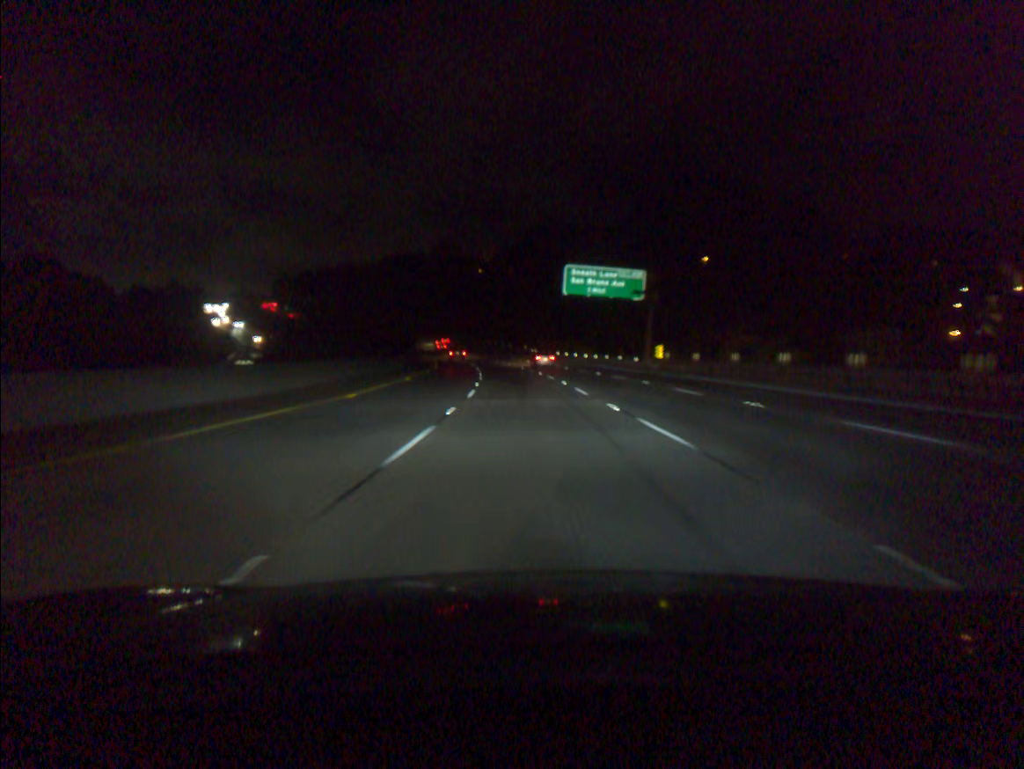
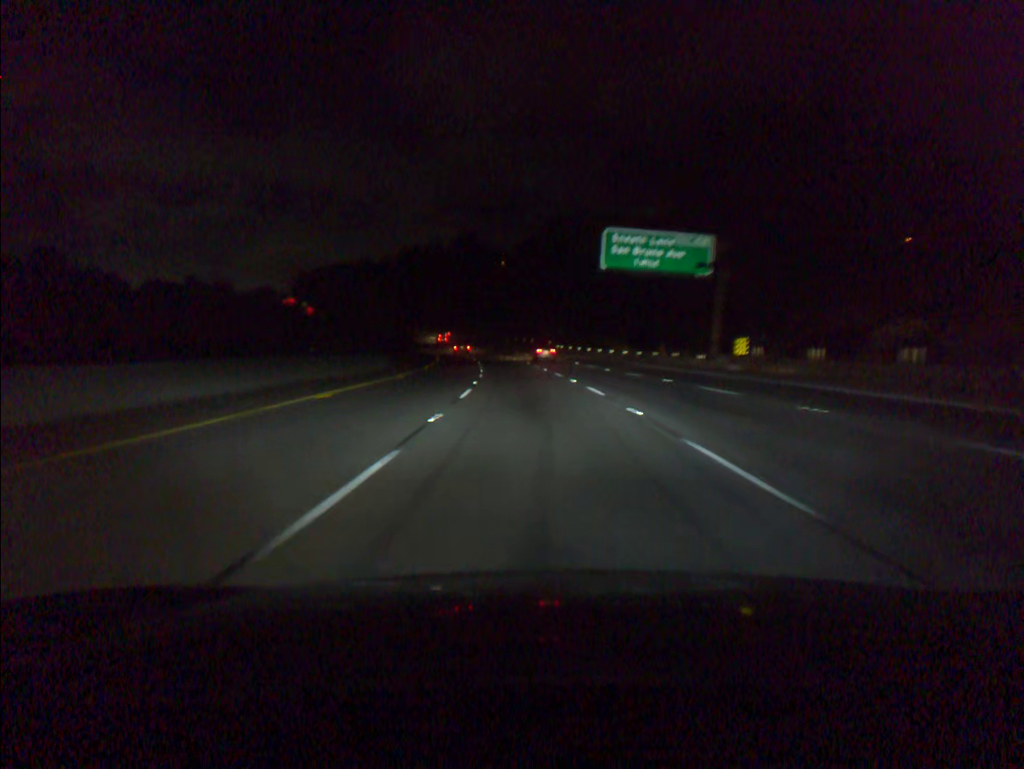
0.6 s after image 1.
(-0.3, +18.5) m; -2°
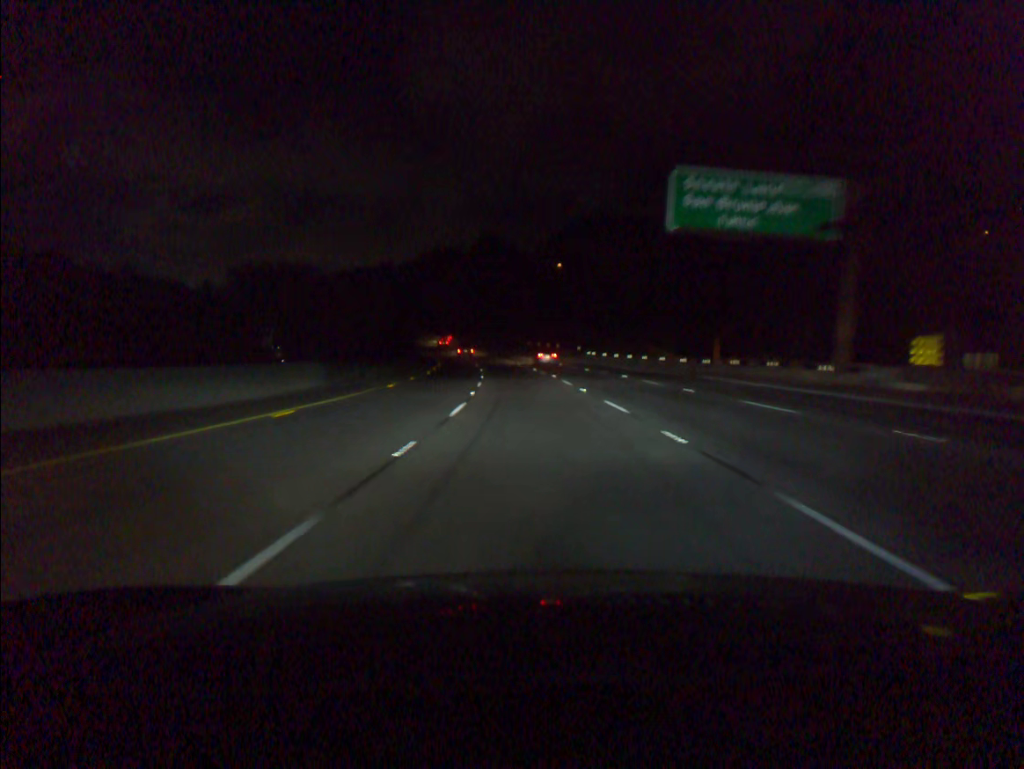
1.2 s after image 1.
(-0.3, +18.5) m; -2°
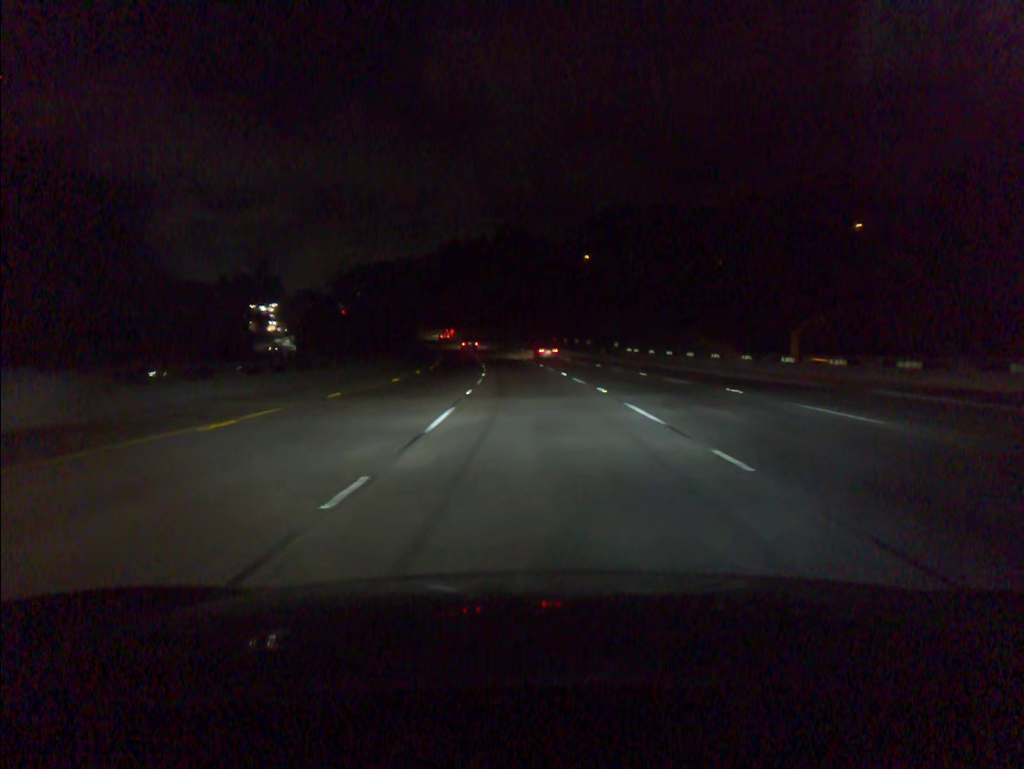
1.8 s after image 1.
(-0.3, +18.5) m; -2°
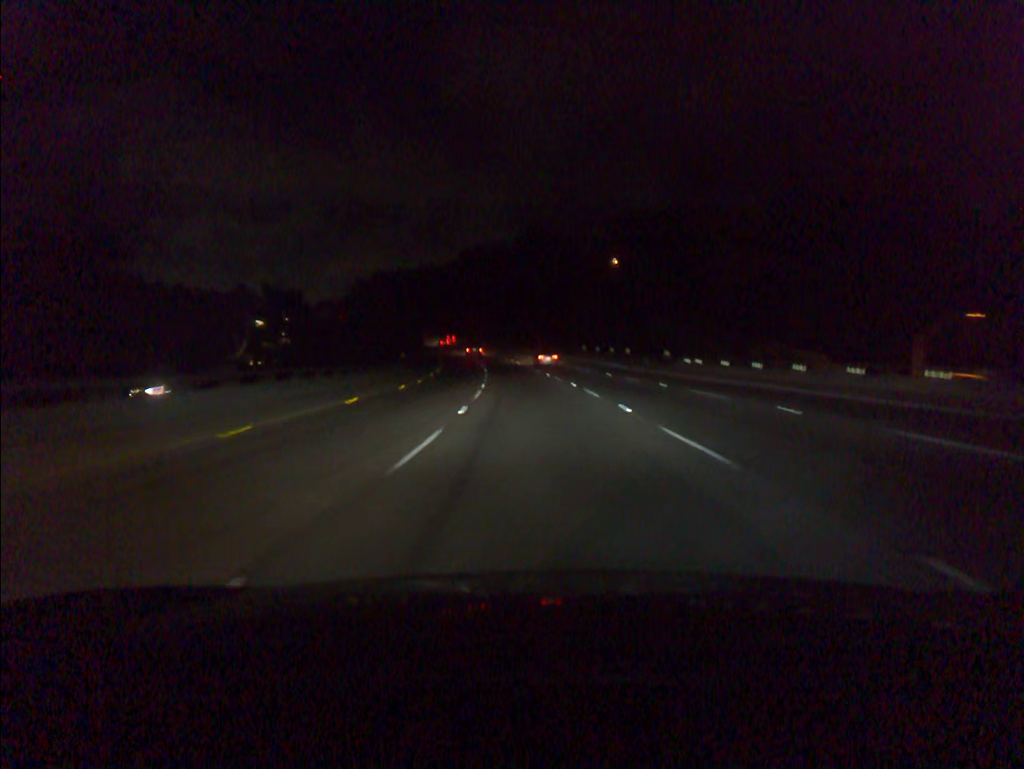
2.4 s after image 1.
(-0.3, +18.5) m; -2°
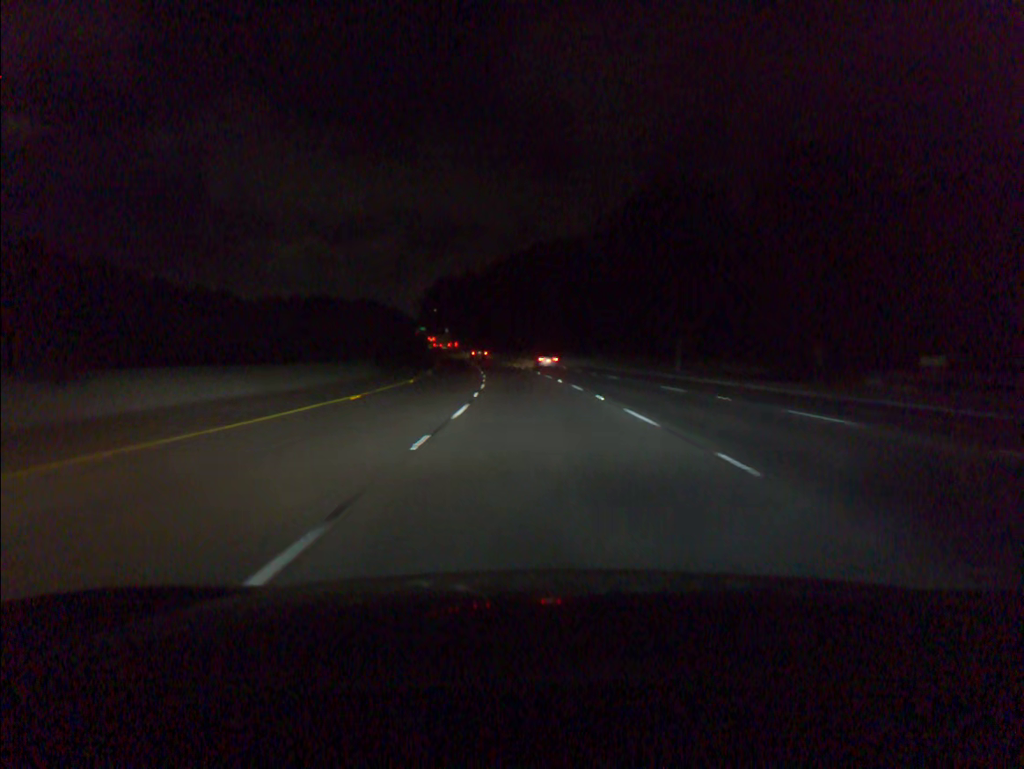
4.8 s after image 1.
(-3.9, +73.6) m; -6°
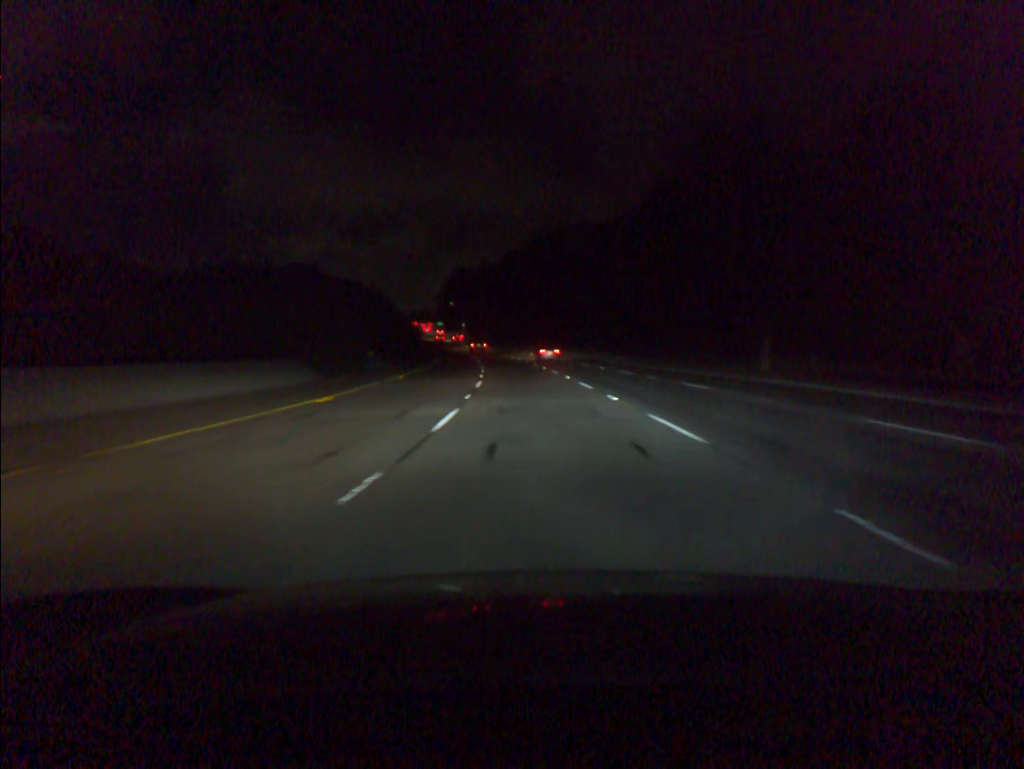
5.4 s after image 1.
(-0.2, +18.3) m; -2°
